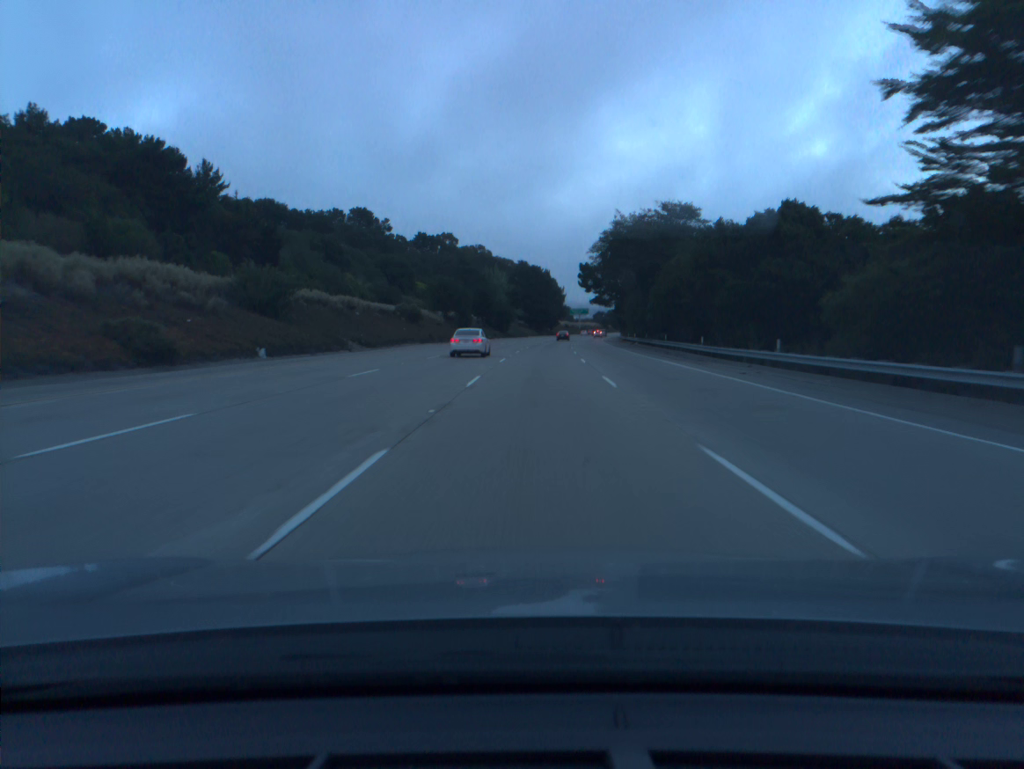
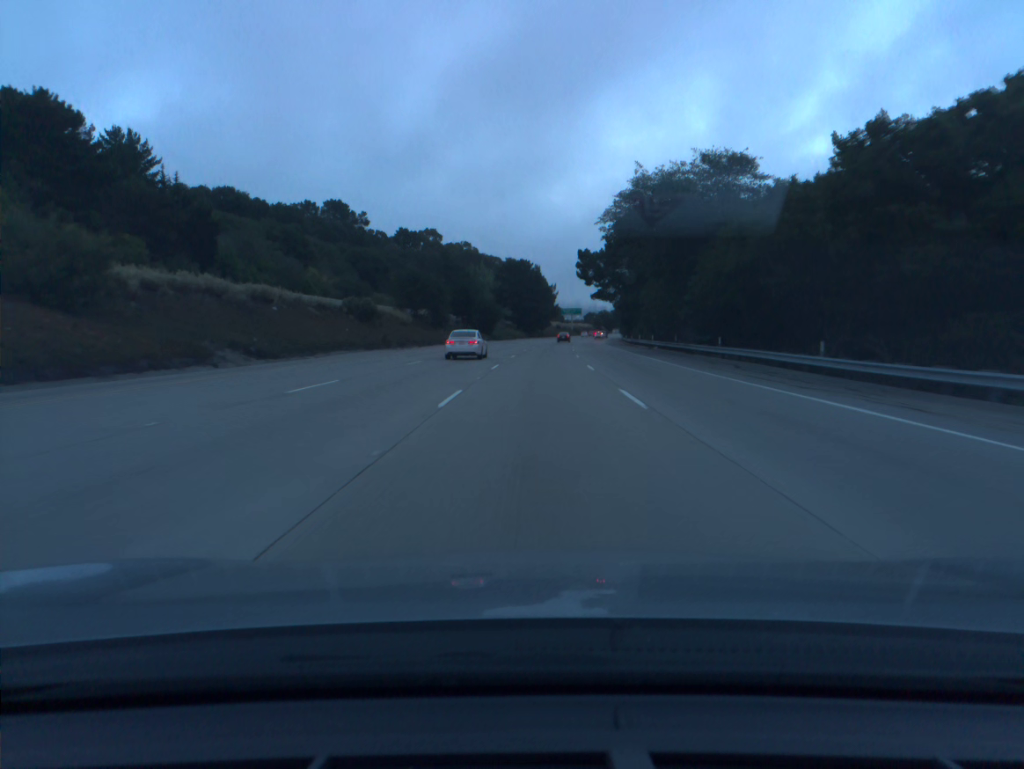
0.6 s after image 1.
(+0.2, +20.1) m; +1°
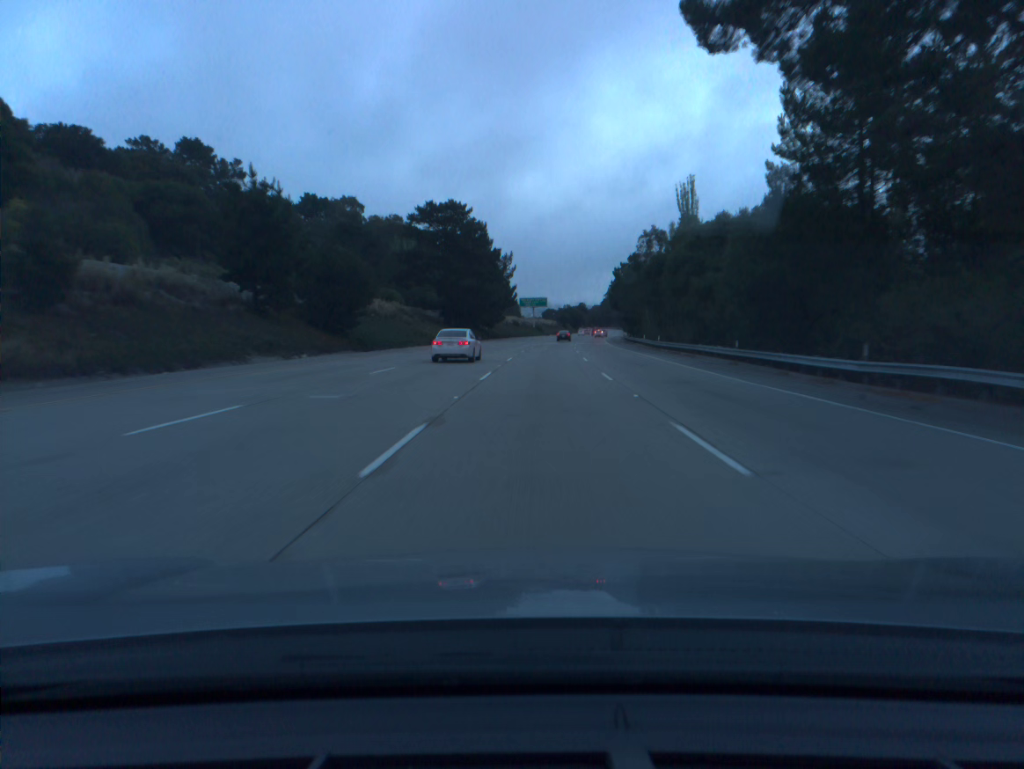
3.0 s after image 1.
(+2.2, +79.8) m; +3°
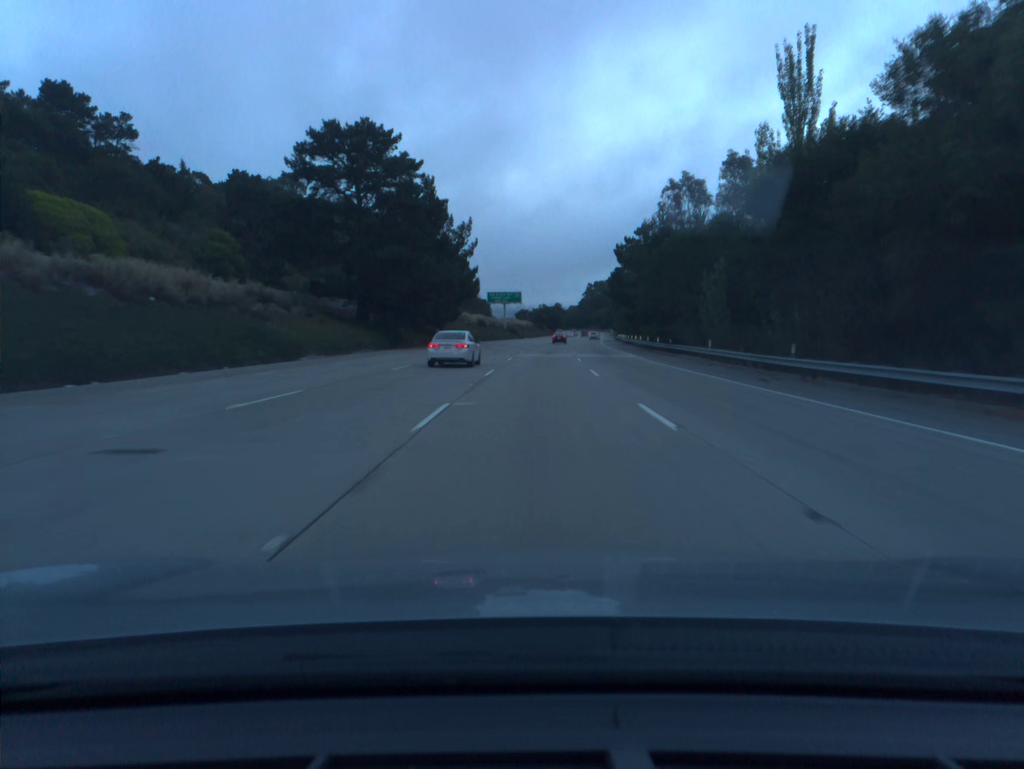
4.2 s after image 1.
(+0.7, +39.9) m; +2°
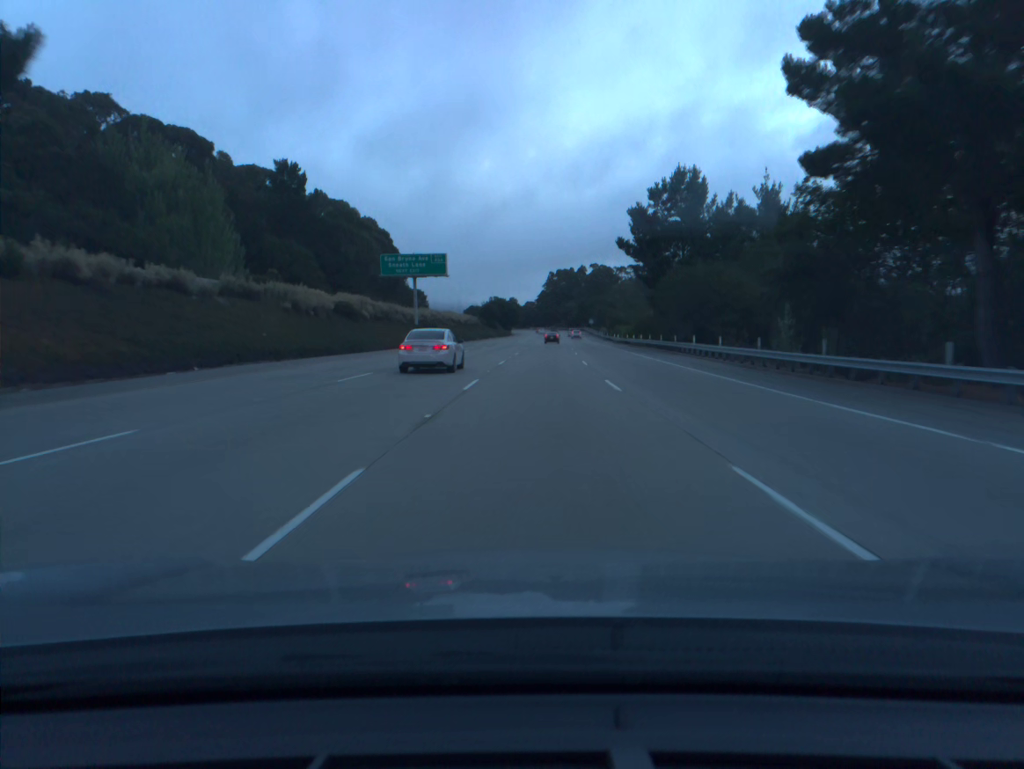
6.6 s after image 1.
(+2.3, +80.2) m; +3°
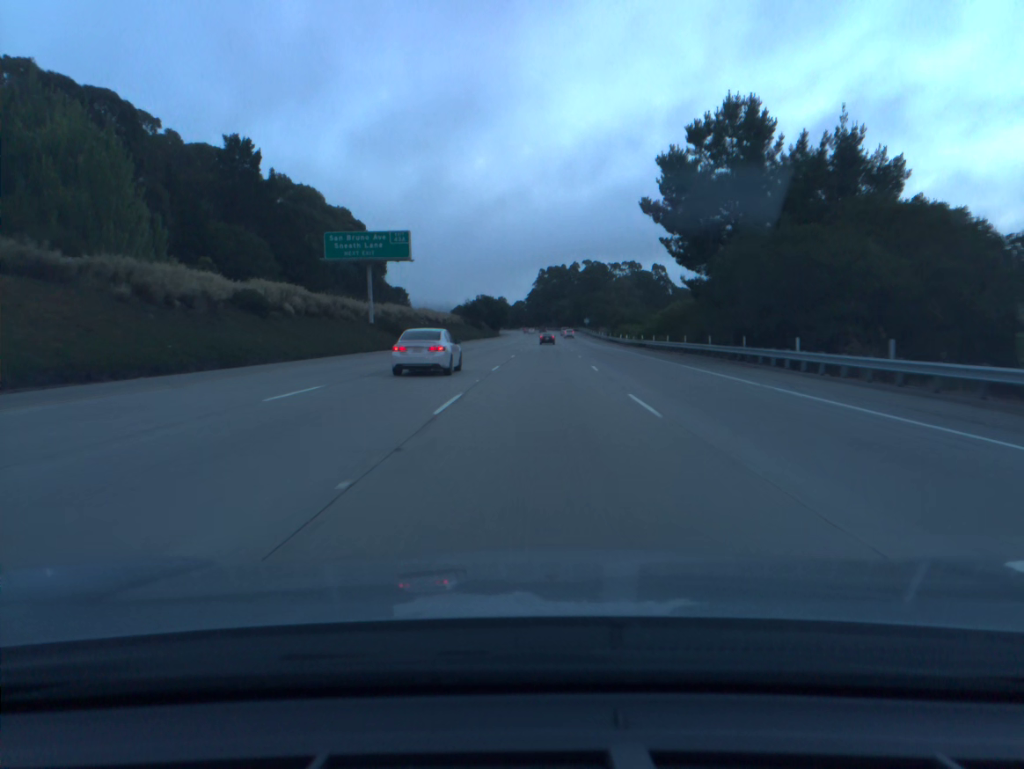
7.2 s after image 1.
(+0.1, +20.1) m; +1°
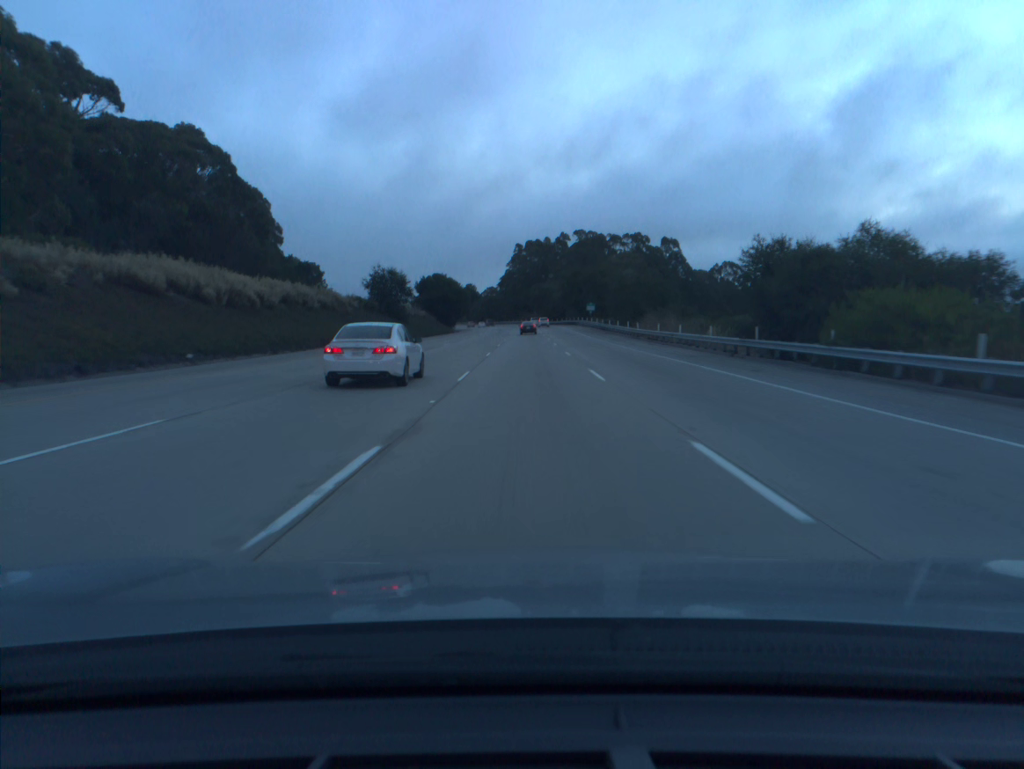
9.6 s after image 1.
(+1.7, +80.6) m; +2°
